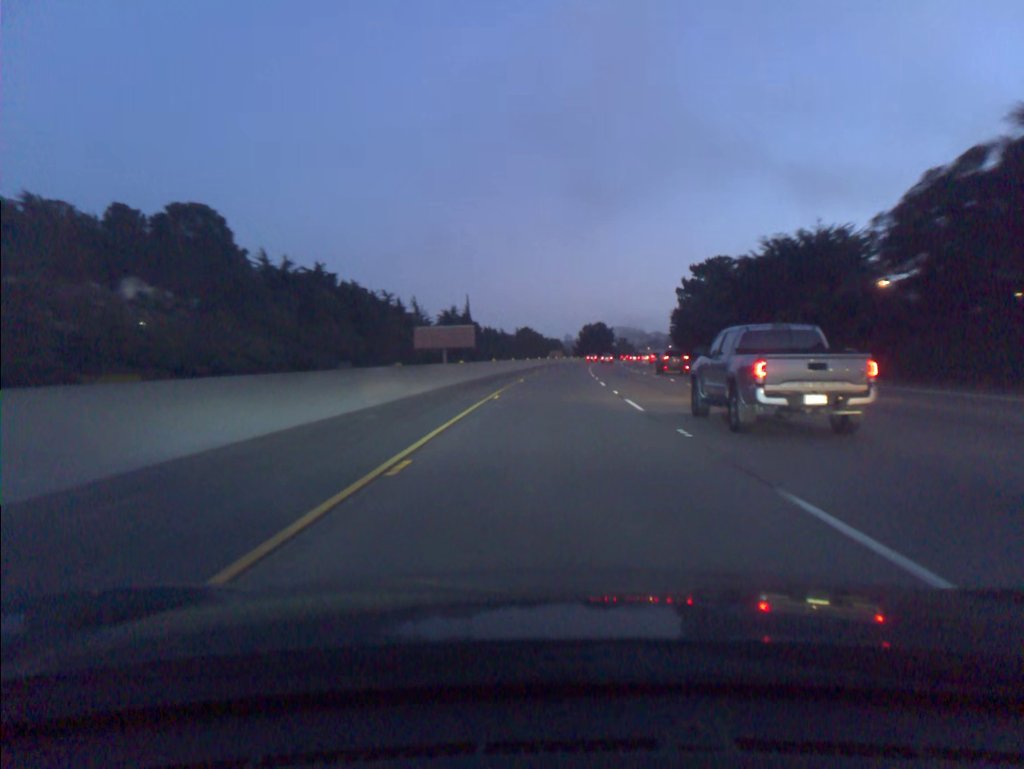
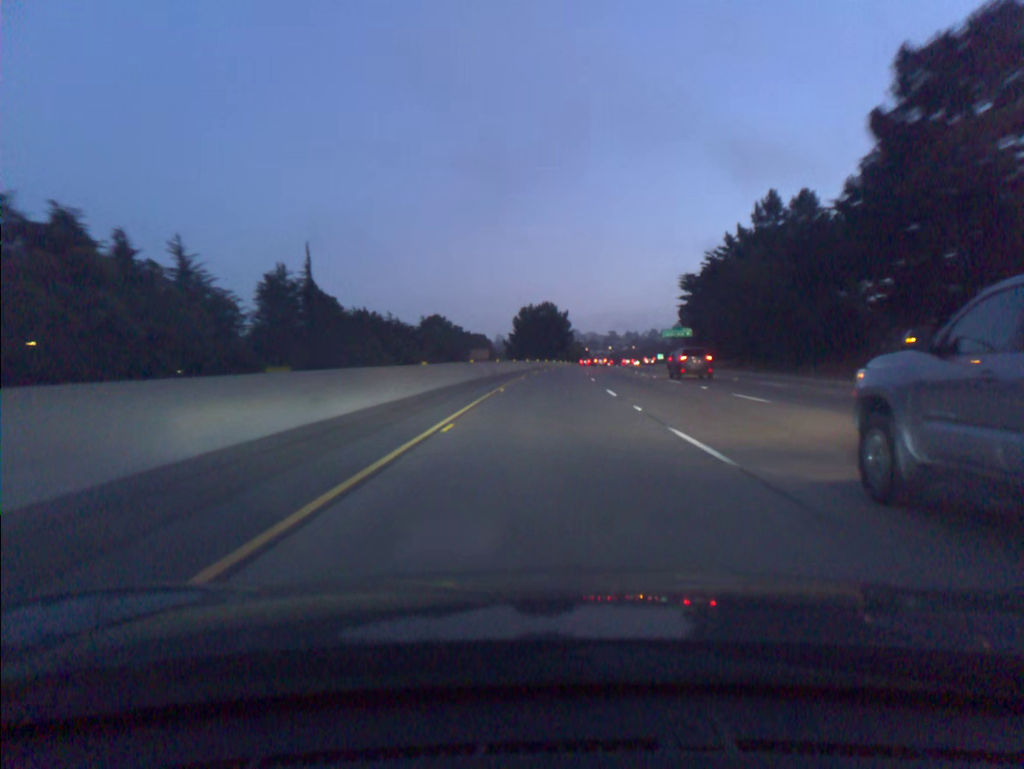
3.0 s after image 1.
(+4.2, +97.3) m; +5°
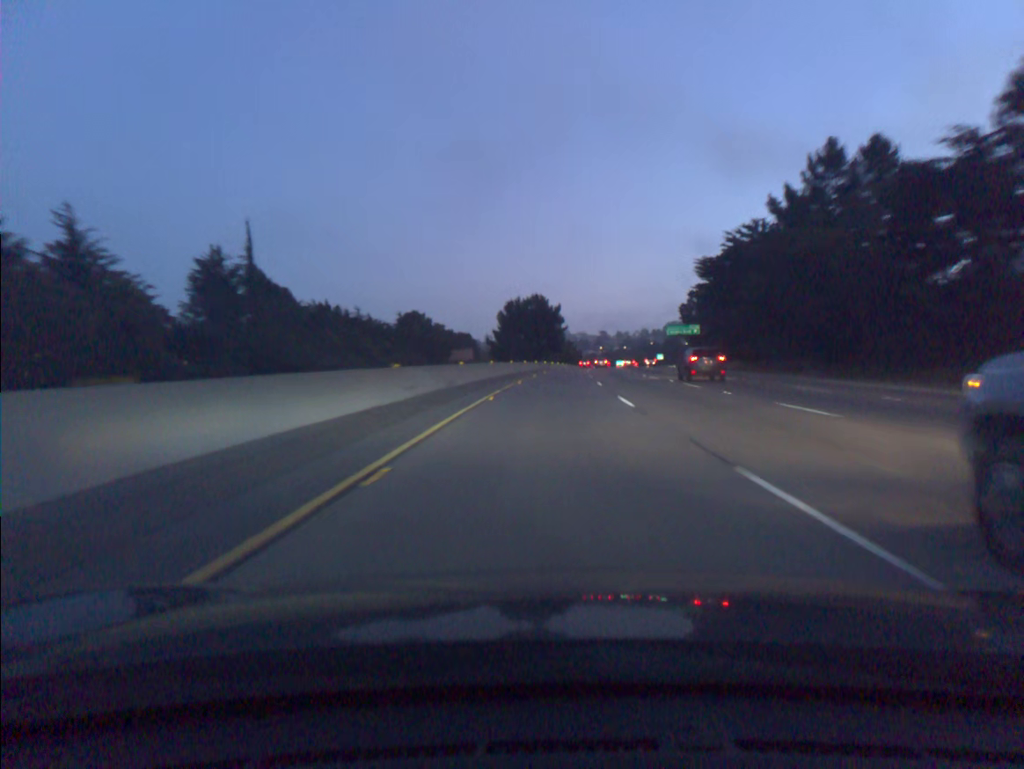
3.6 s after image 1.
(+0.1, +19.6) m; +1°
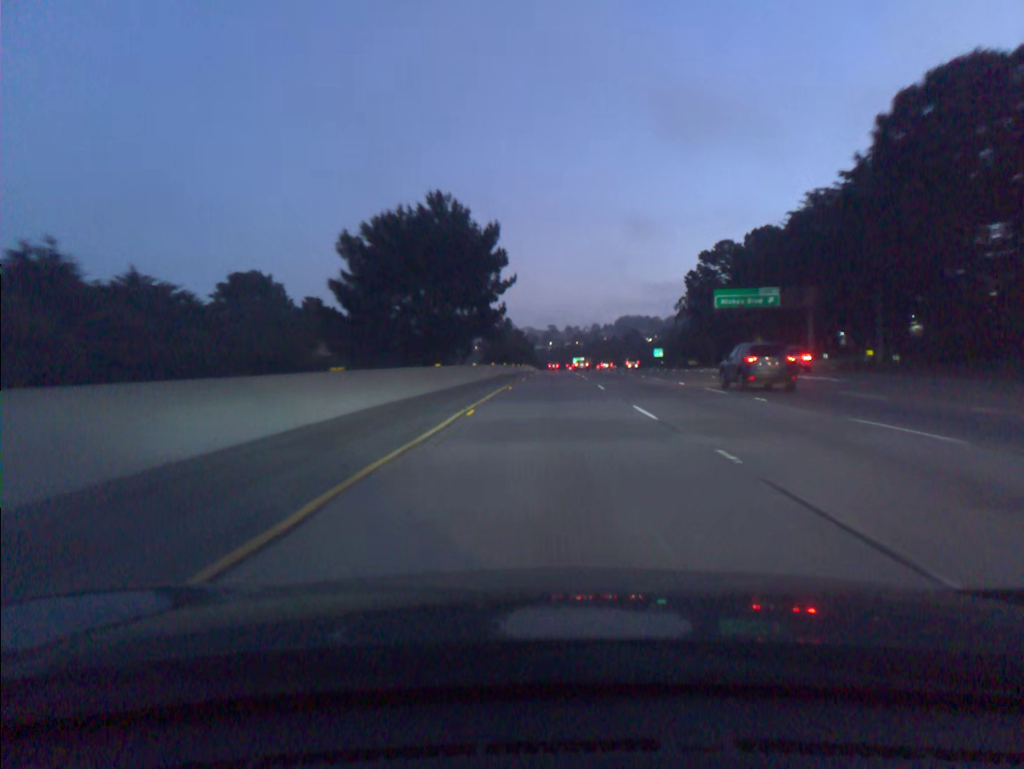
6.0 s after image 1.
(+2.5, +78.3) m; +4°
